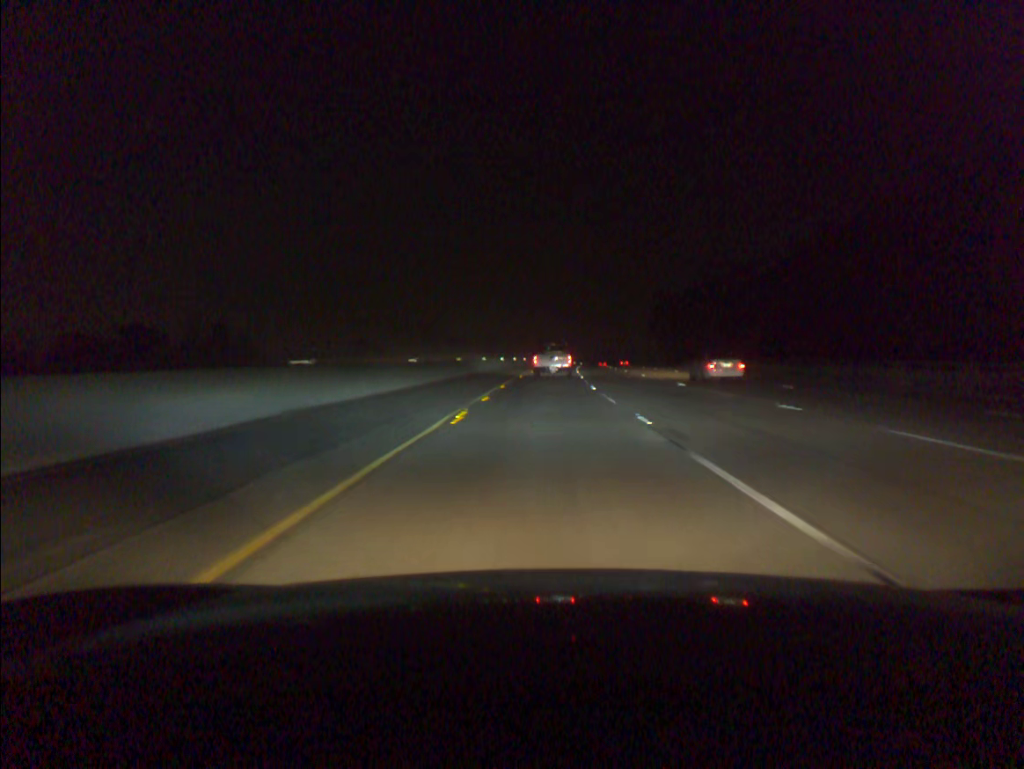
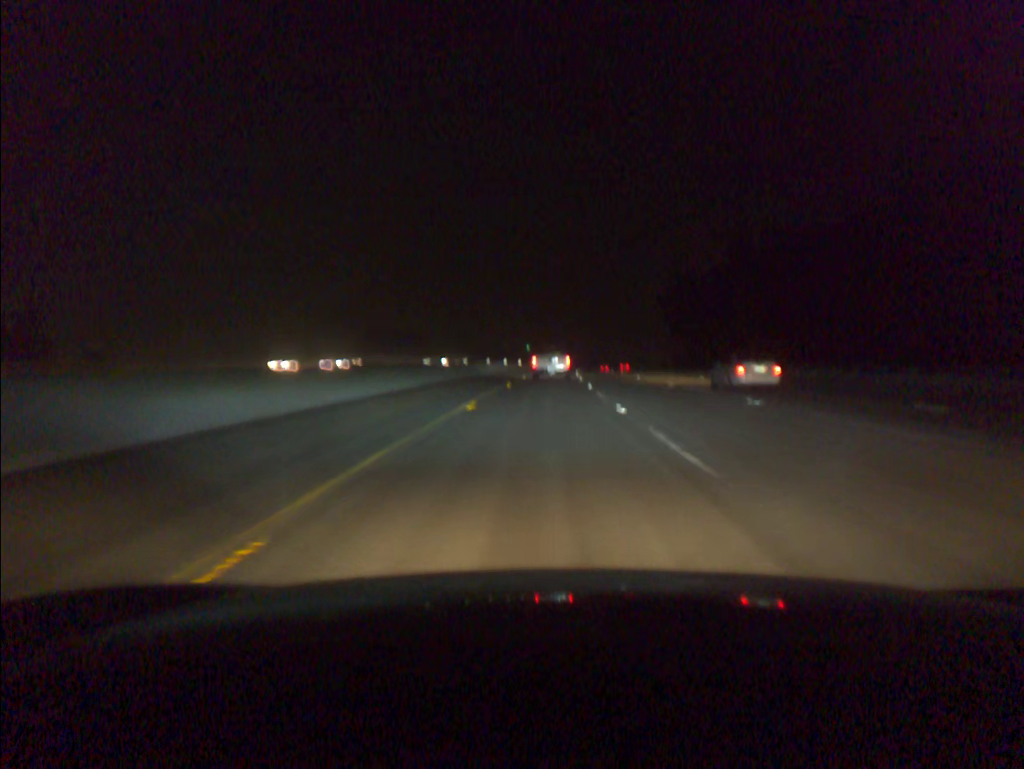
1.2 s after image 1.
(+0.5, +41.0) m; +1°
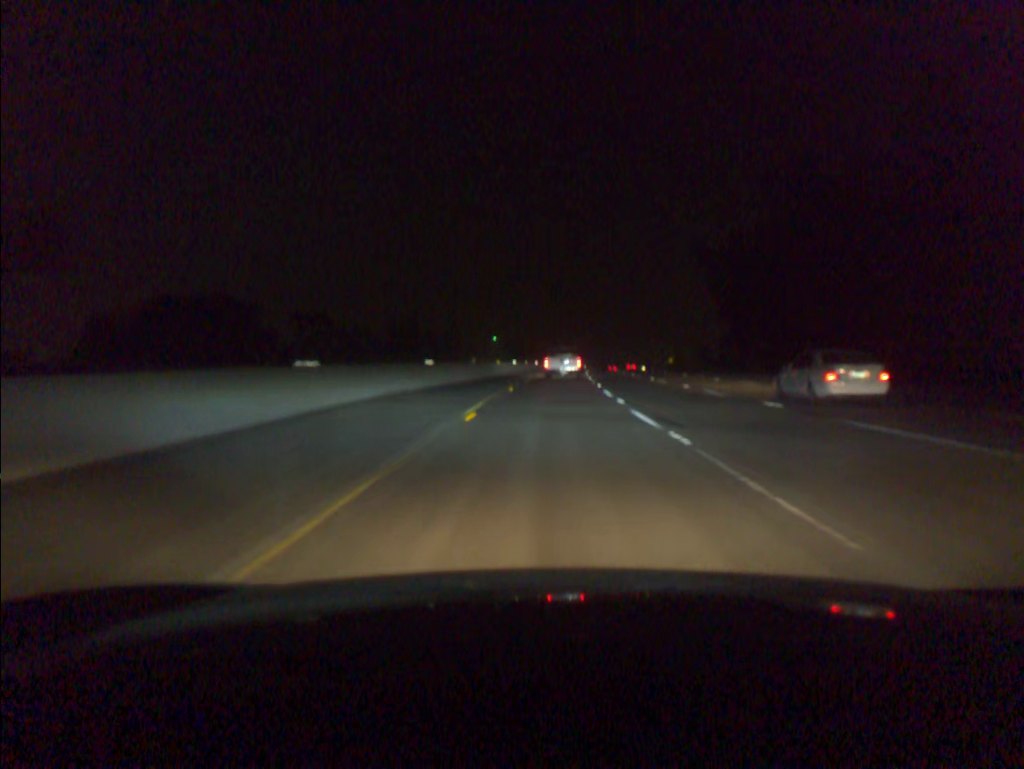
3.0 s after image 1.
(+1.0, +61.3) m; +2°
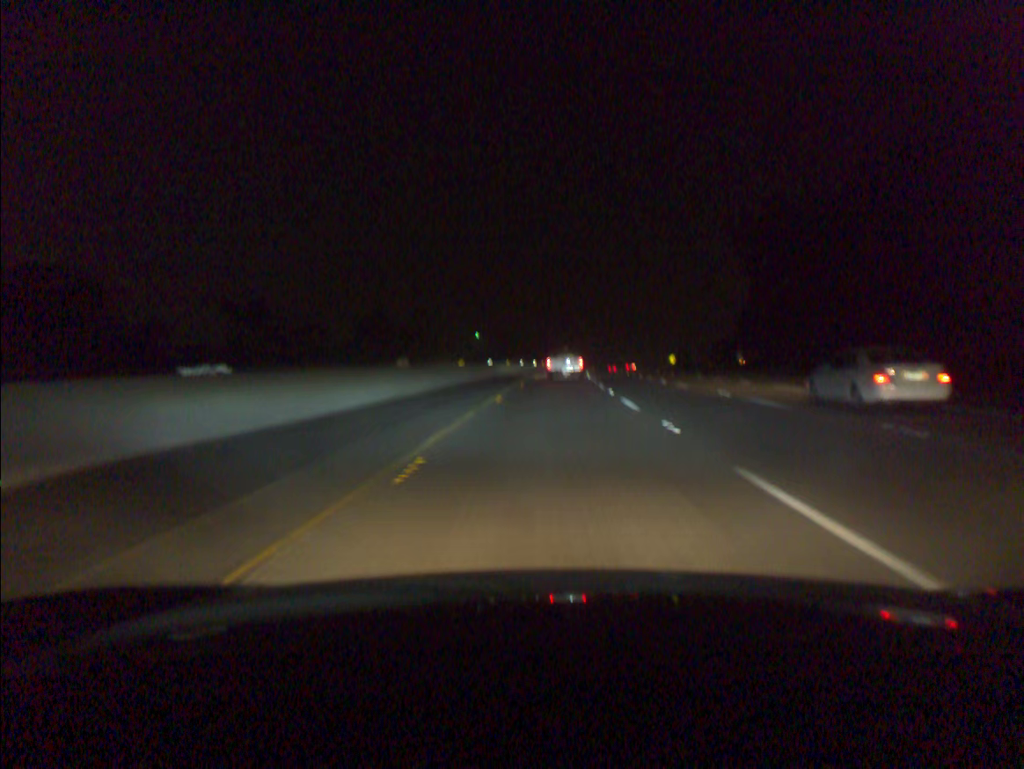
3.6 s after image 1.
(+0.2, +20.4) m; +1°
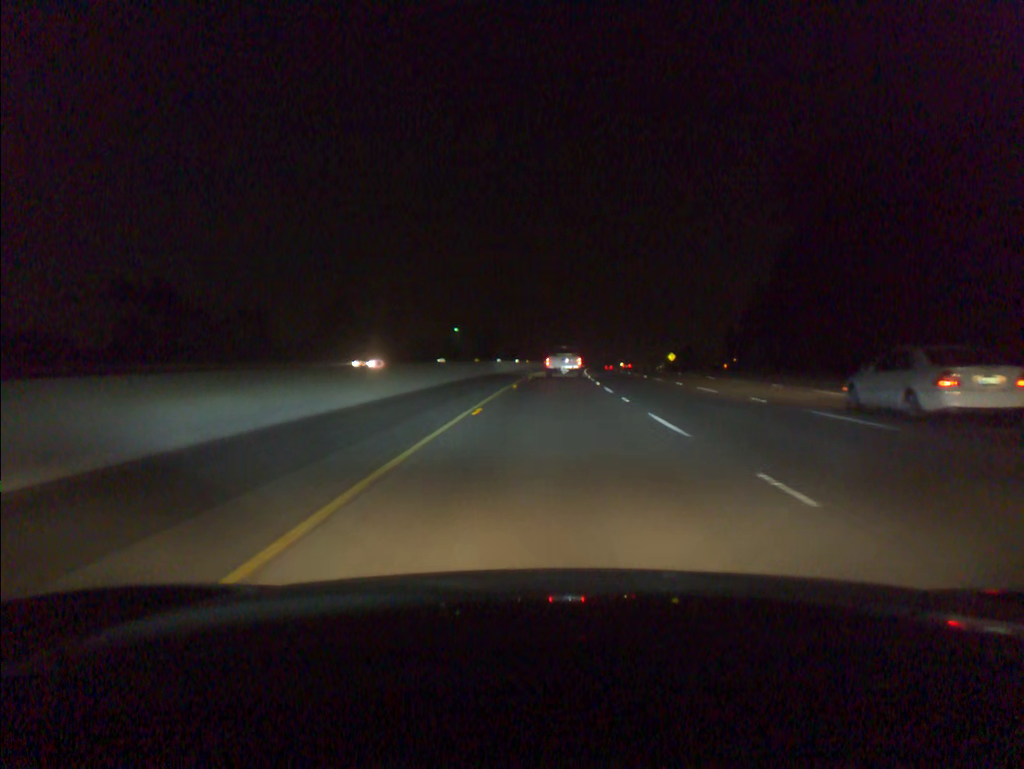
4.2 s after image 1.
(+0.2, +20.5) m; +1°
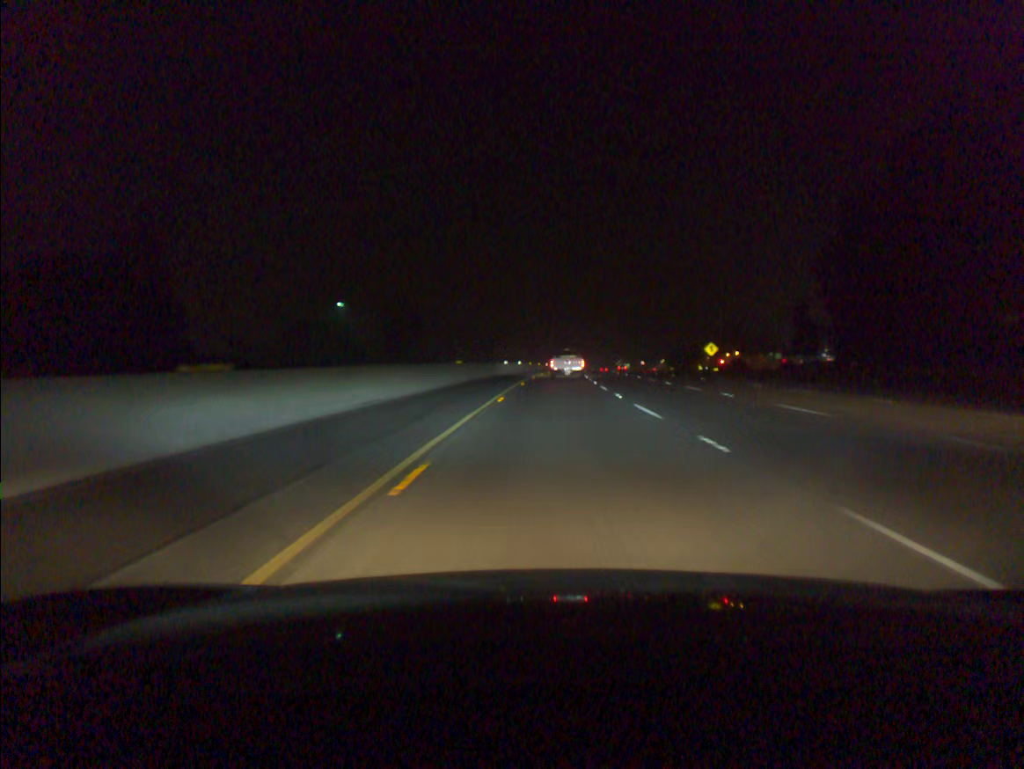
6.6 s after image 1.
(+2.3, +82.2) m; +3°
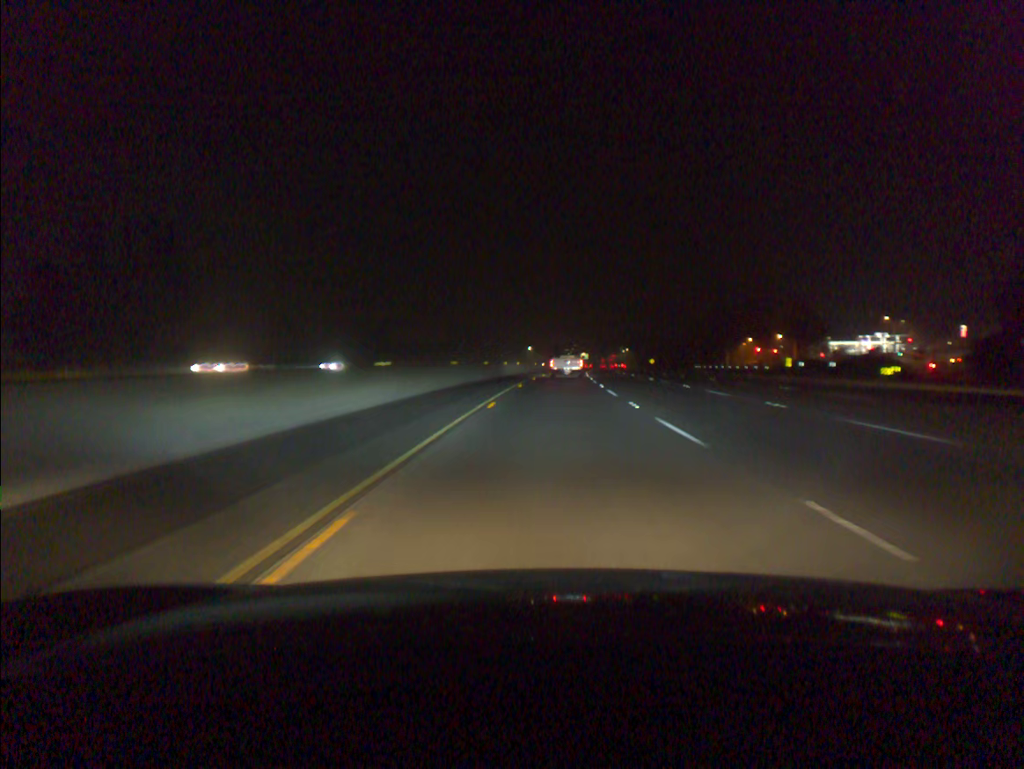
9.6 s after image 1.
(+3.9, +104.8) m; +4°
